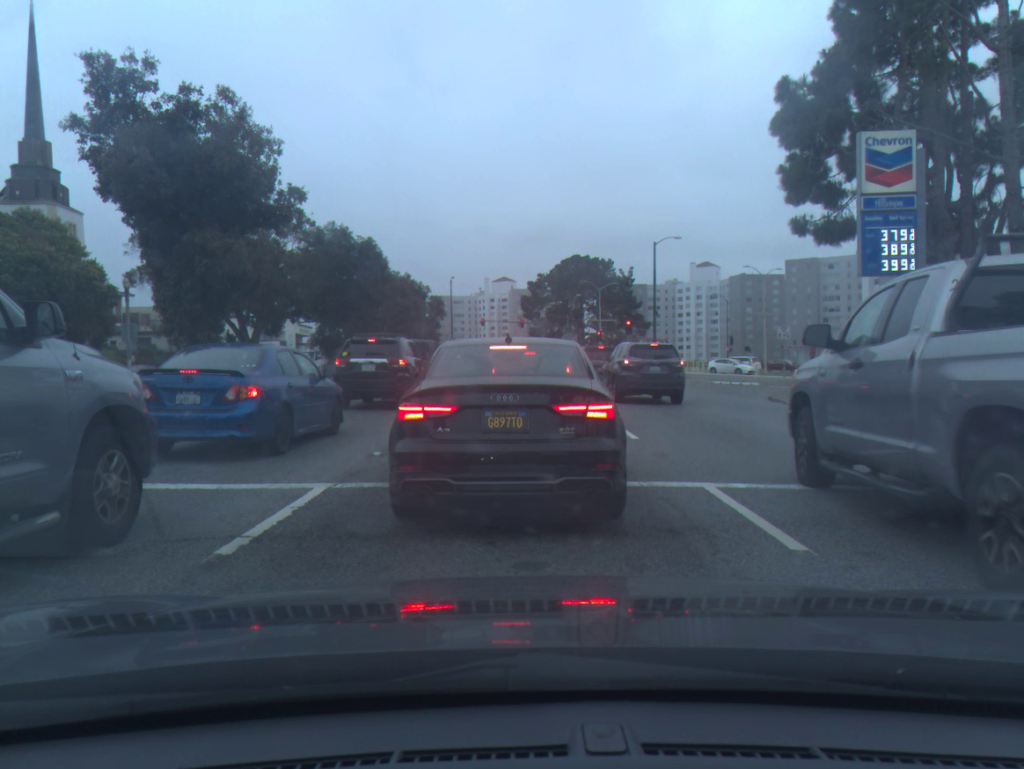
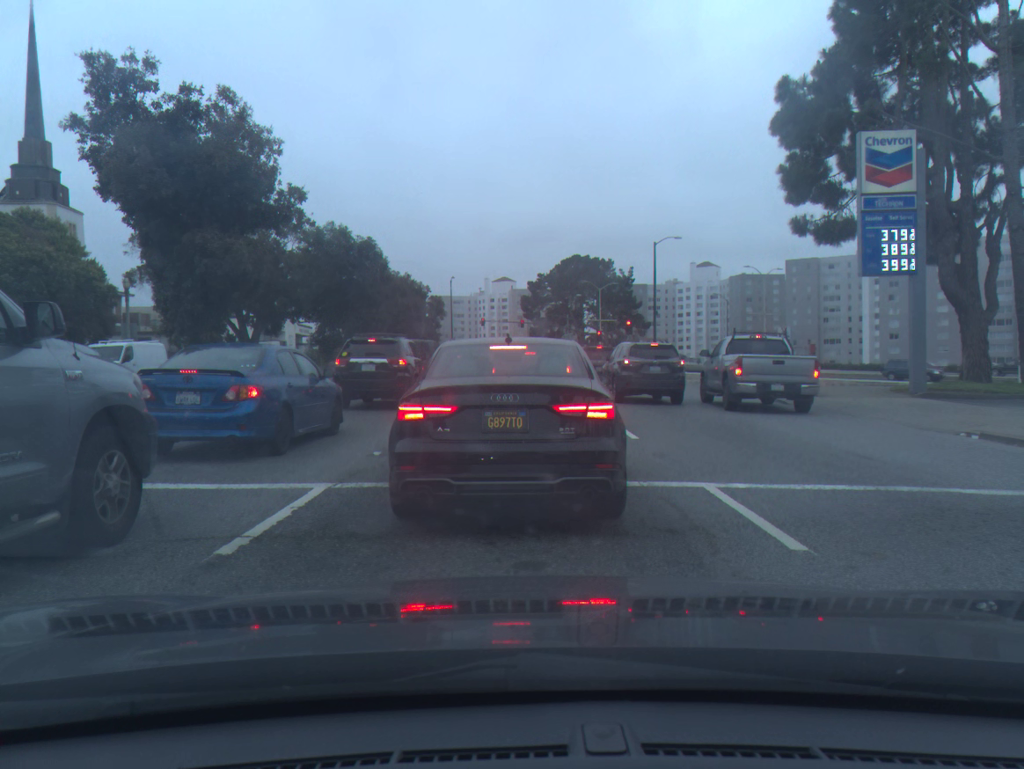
(0.0, 0.0) m; 0°
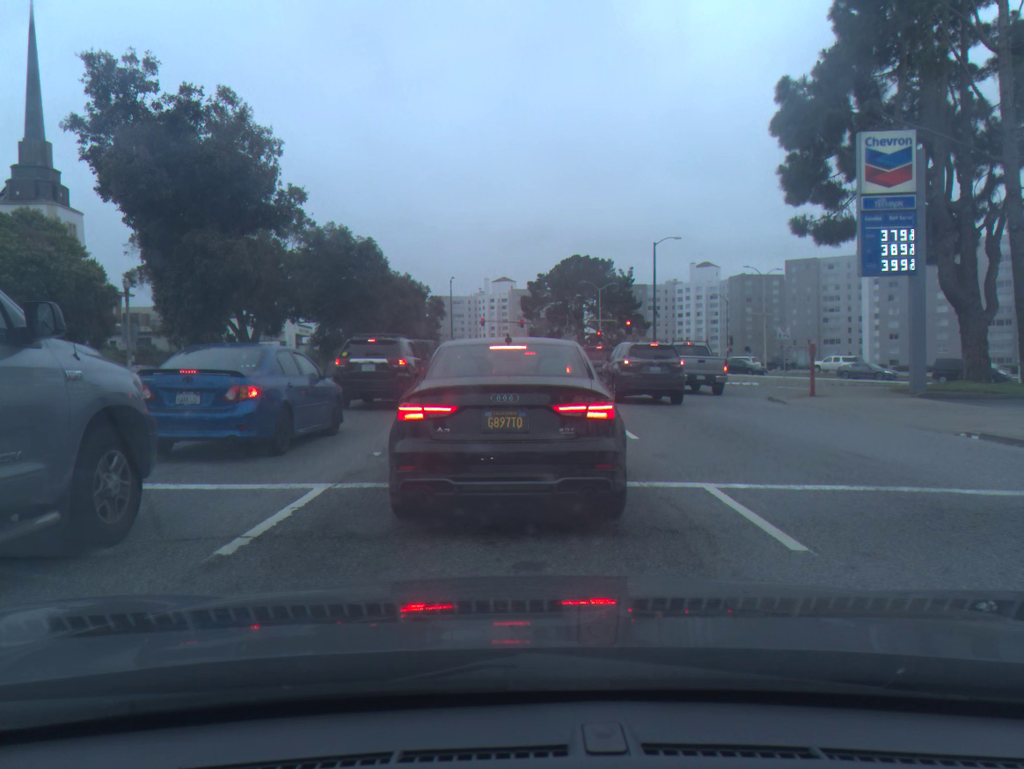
(0.0, 0.0) m; 0°
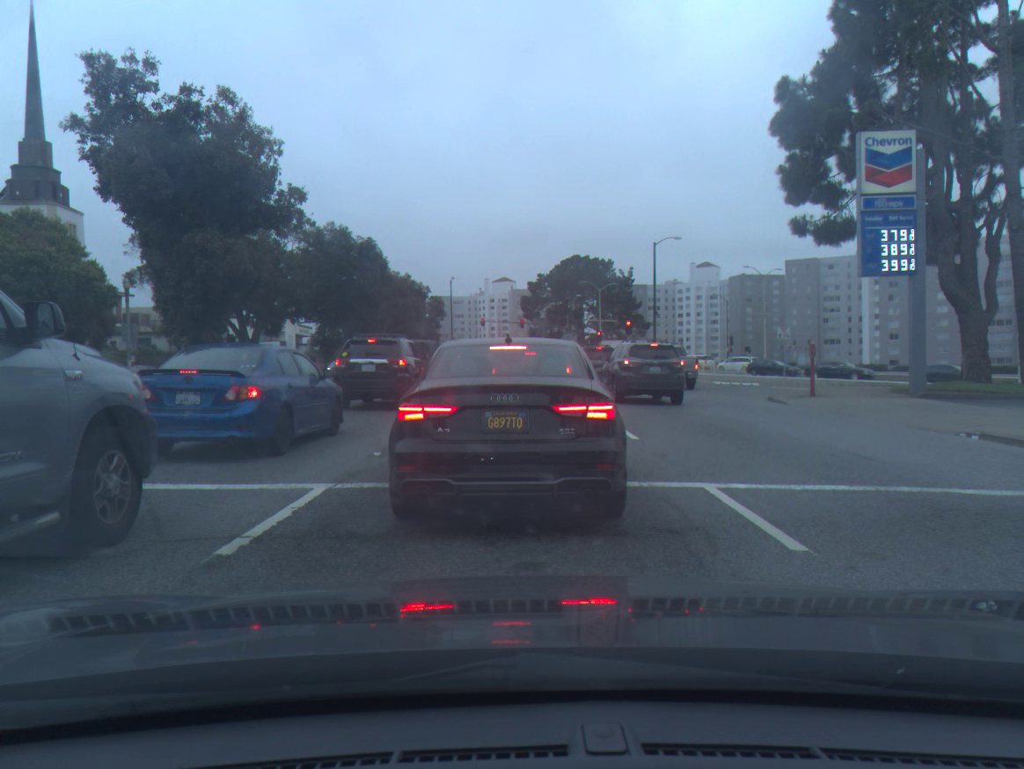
(0.0, 0.0) m; 0°
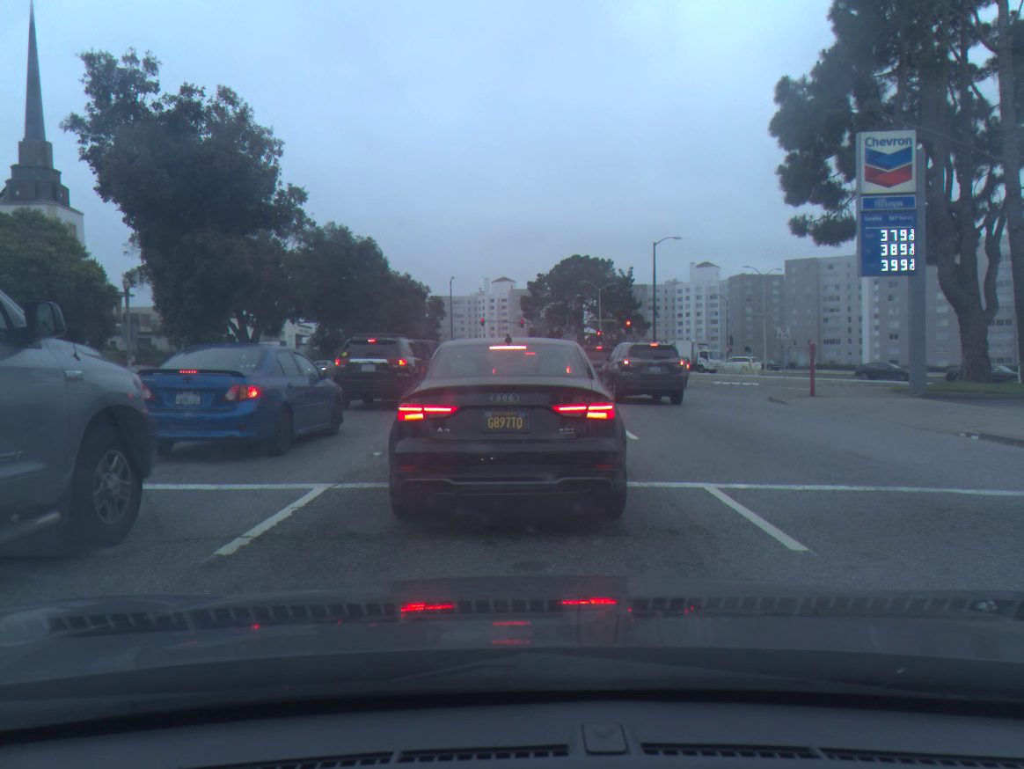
(0.0, 0.0) m; 0°
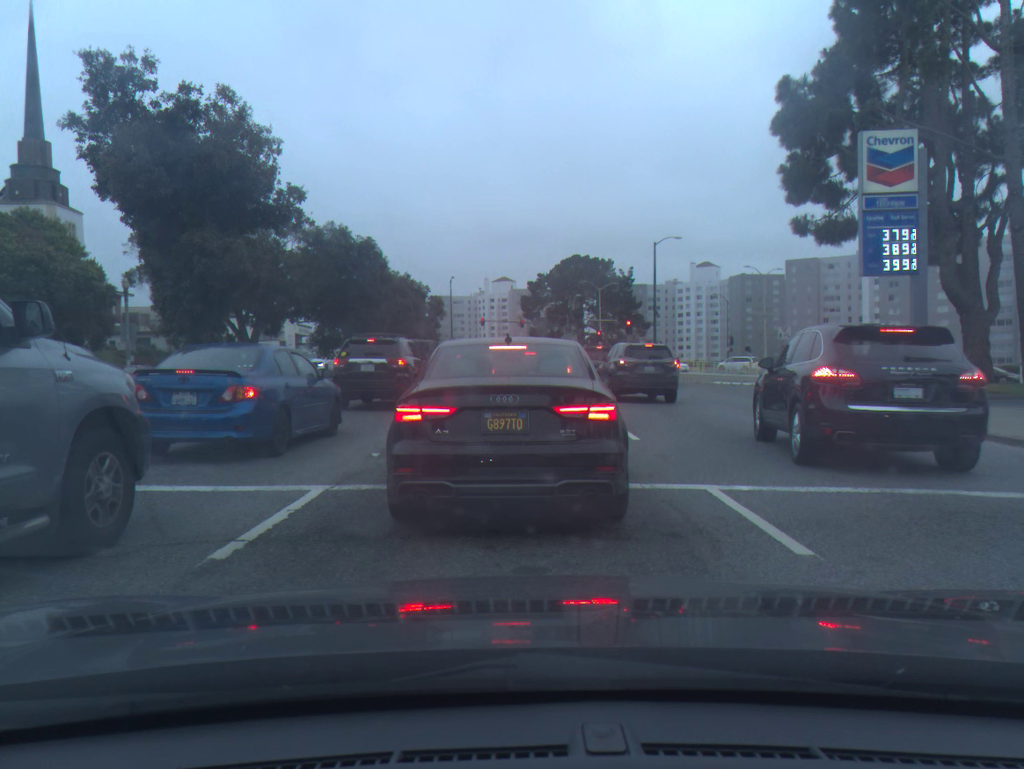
(0.0, +0.1) m; 0°
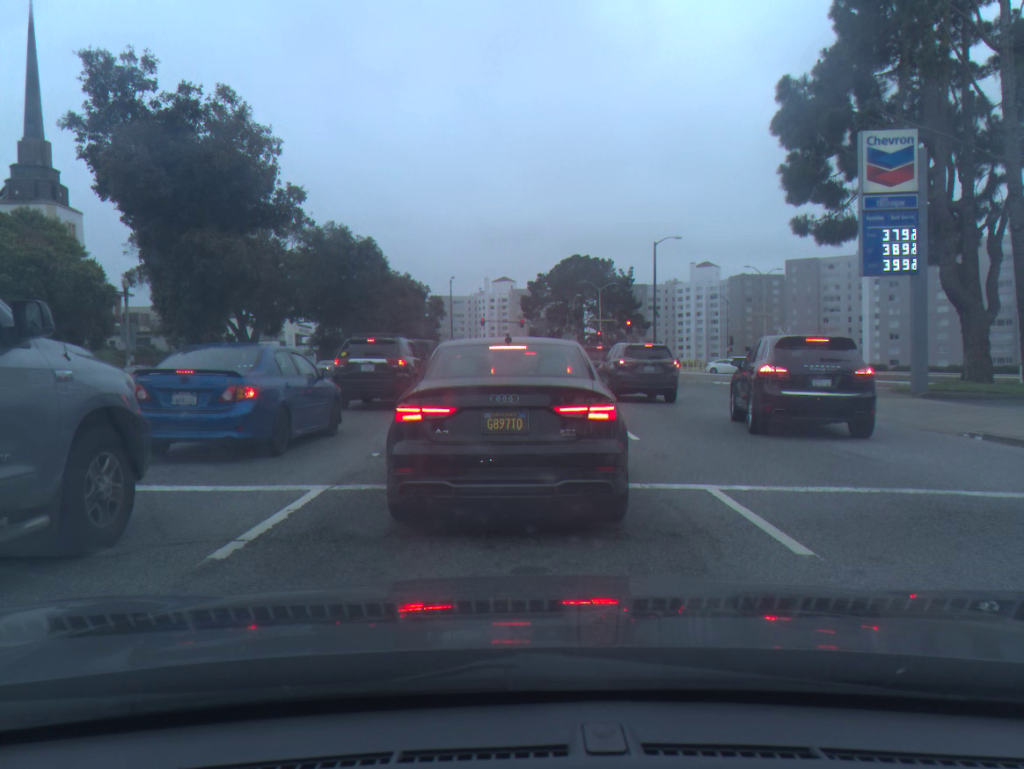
(0.0, 0.0) m; 0°
